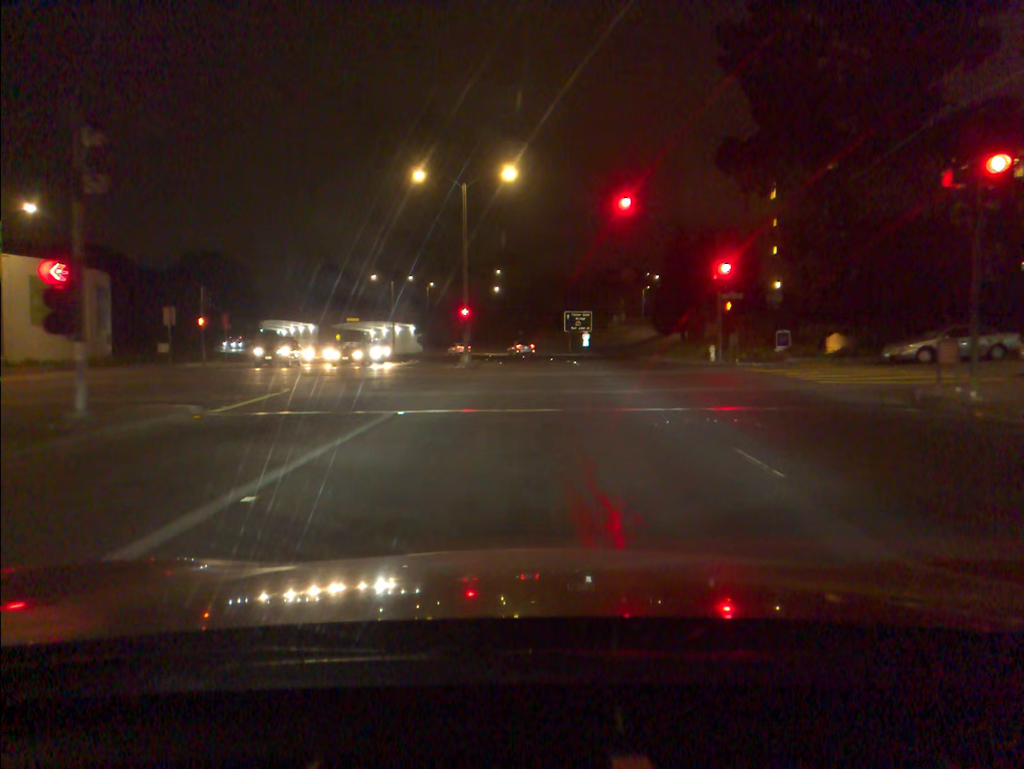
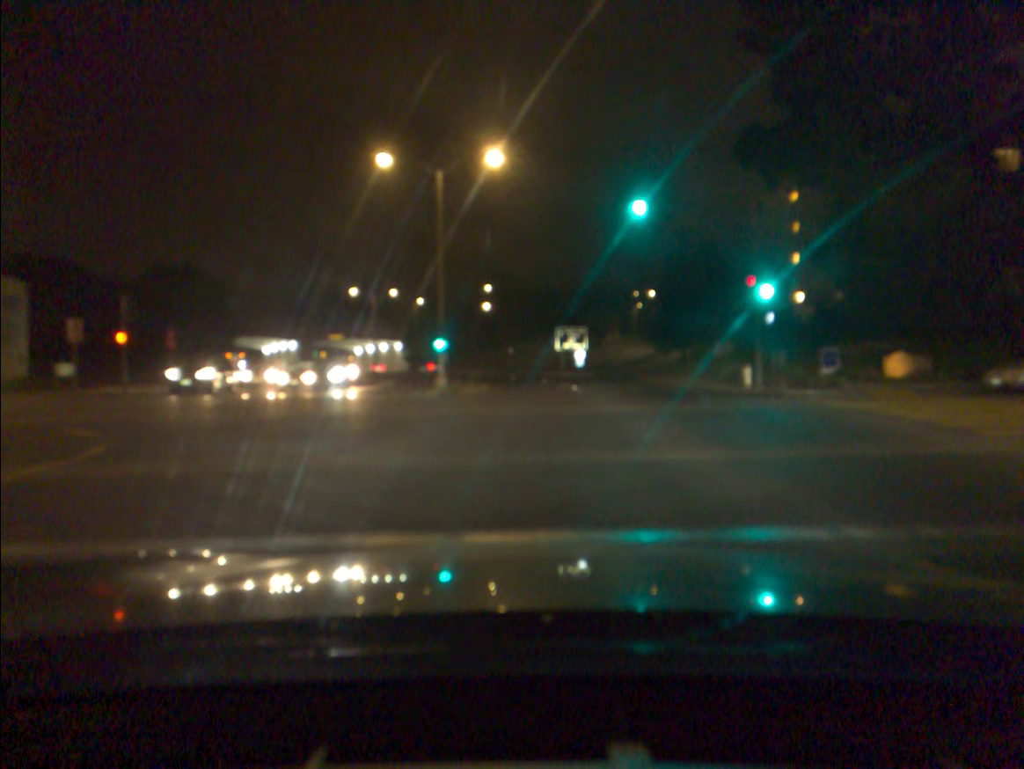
(0.0, +8.0) m; +1°
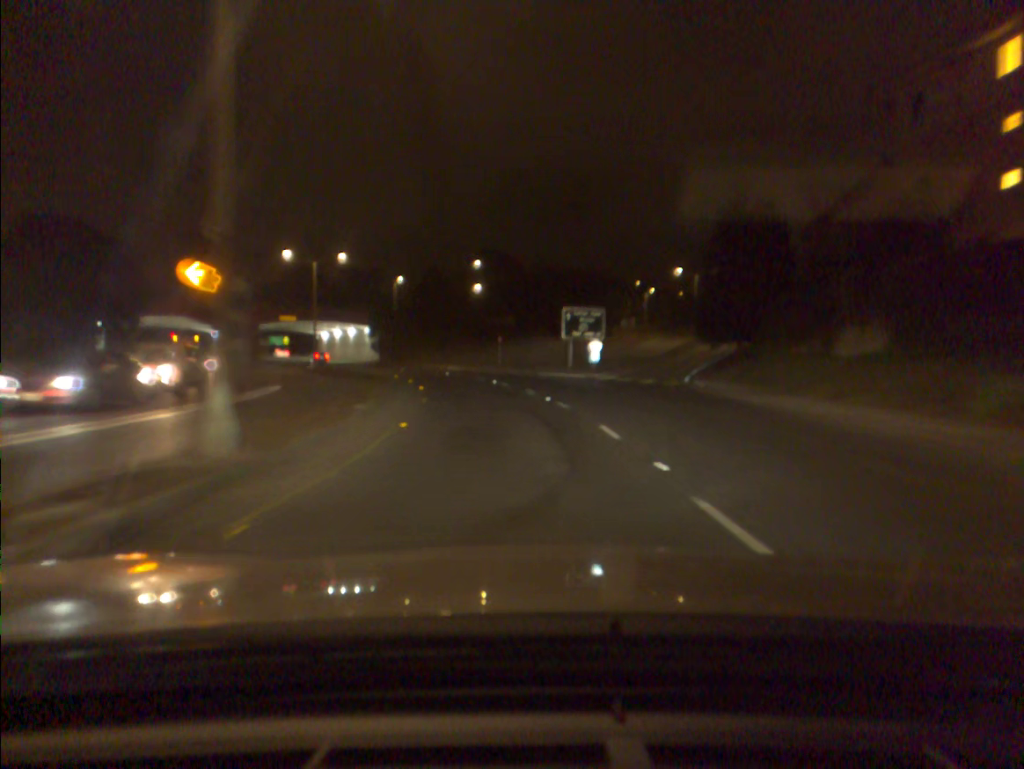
(+0.2, +22.3) m; 0°
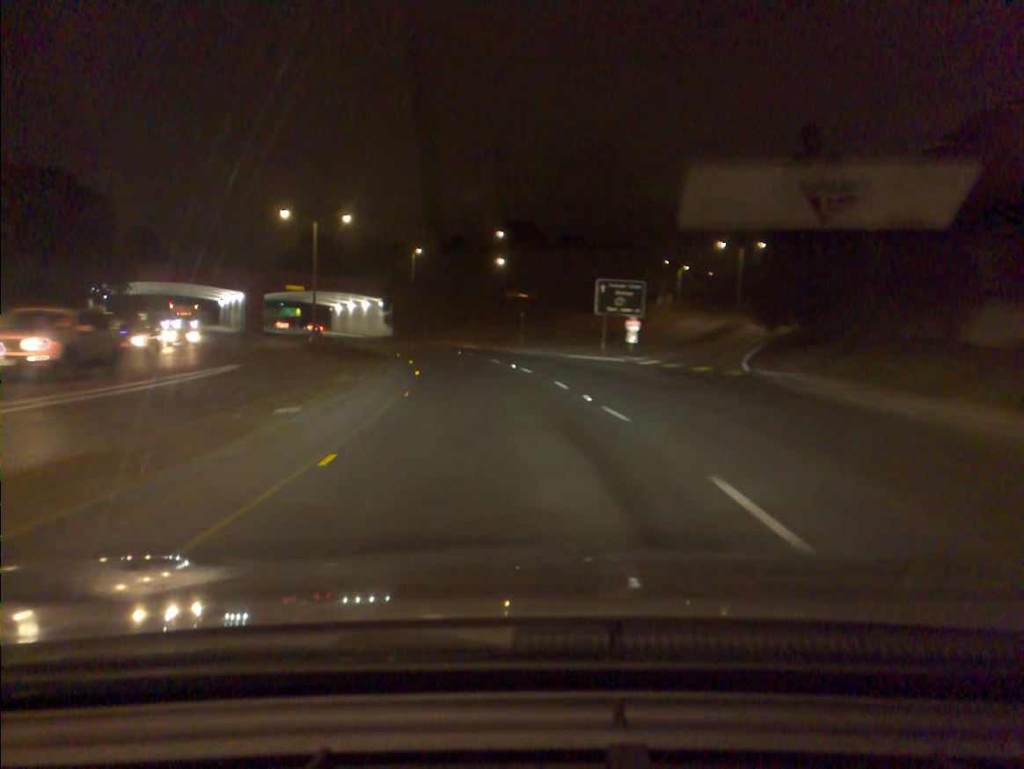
(-0.1, +7.3) m; -2°
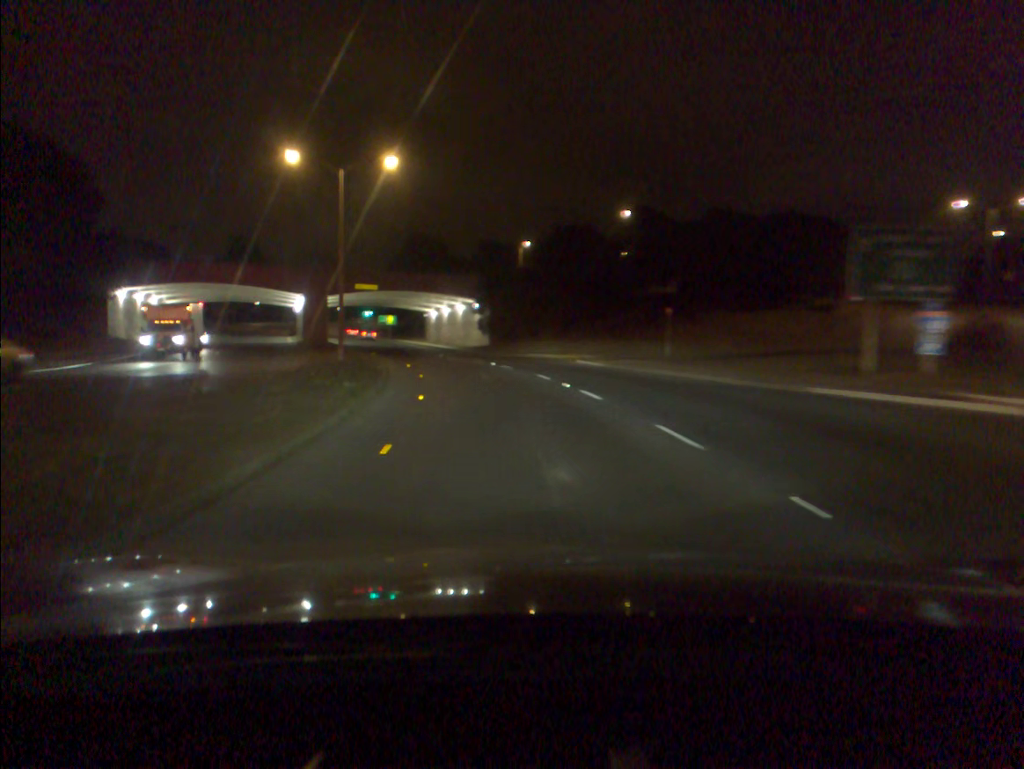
(-1.5, +24.0) m; -8°
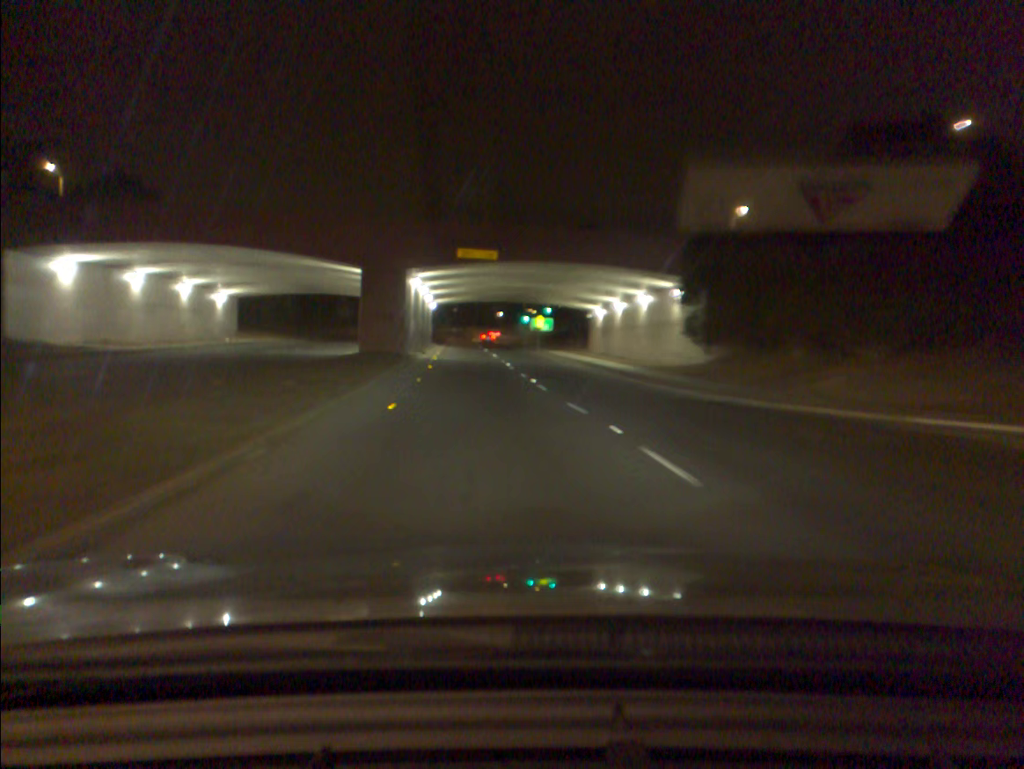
(-4.0, +37.3) m; -12°
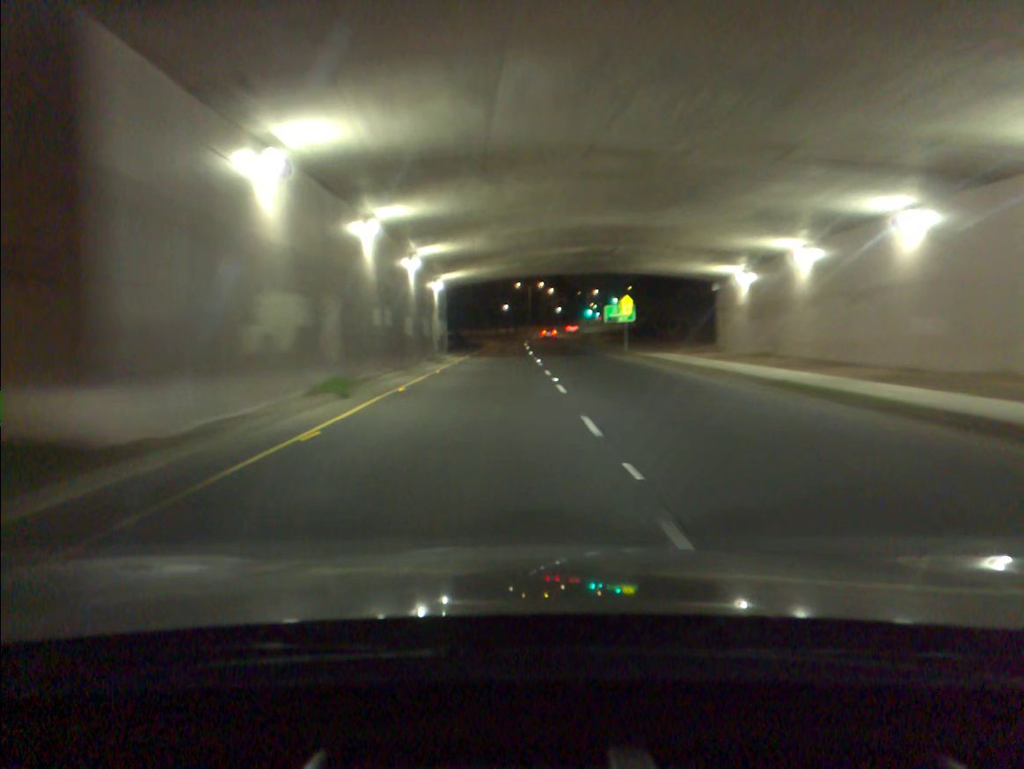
(-1.3, +33.2) m; -4°
